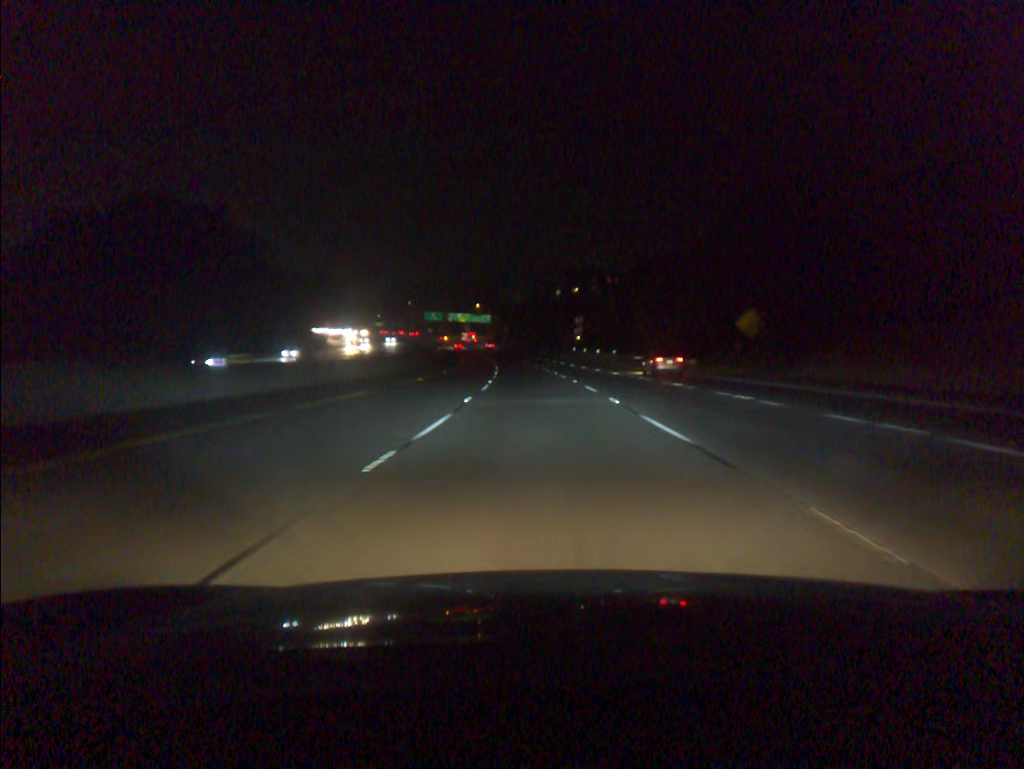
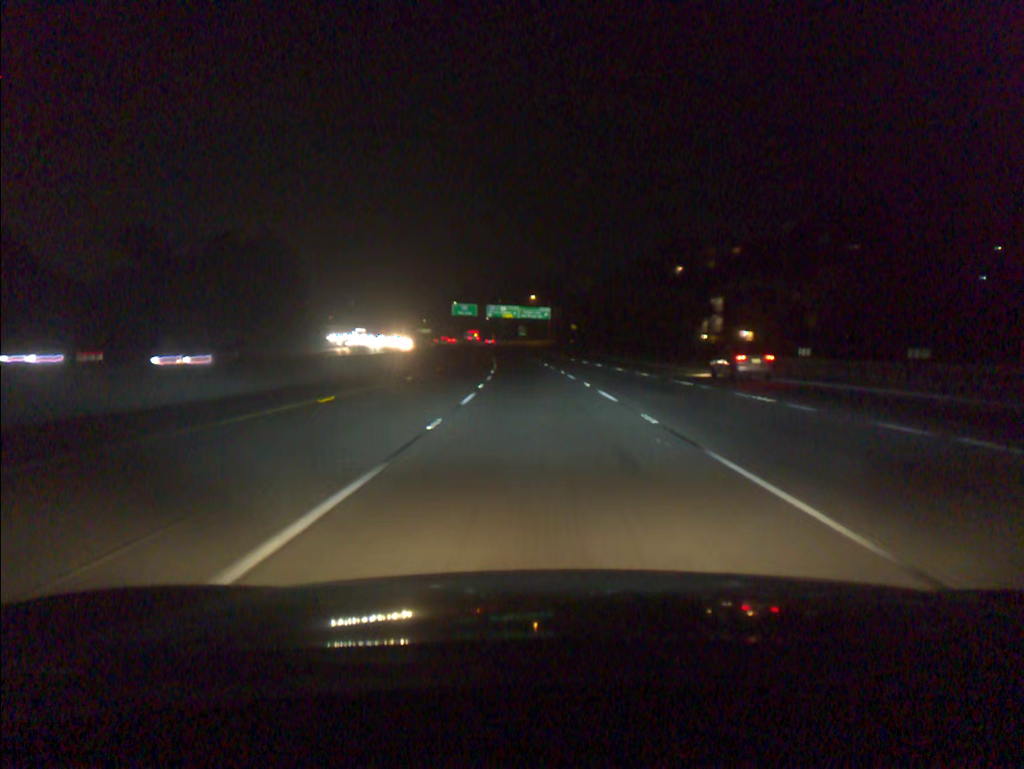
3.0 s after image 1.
(-4.0, +91.4) m; -5°
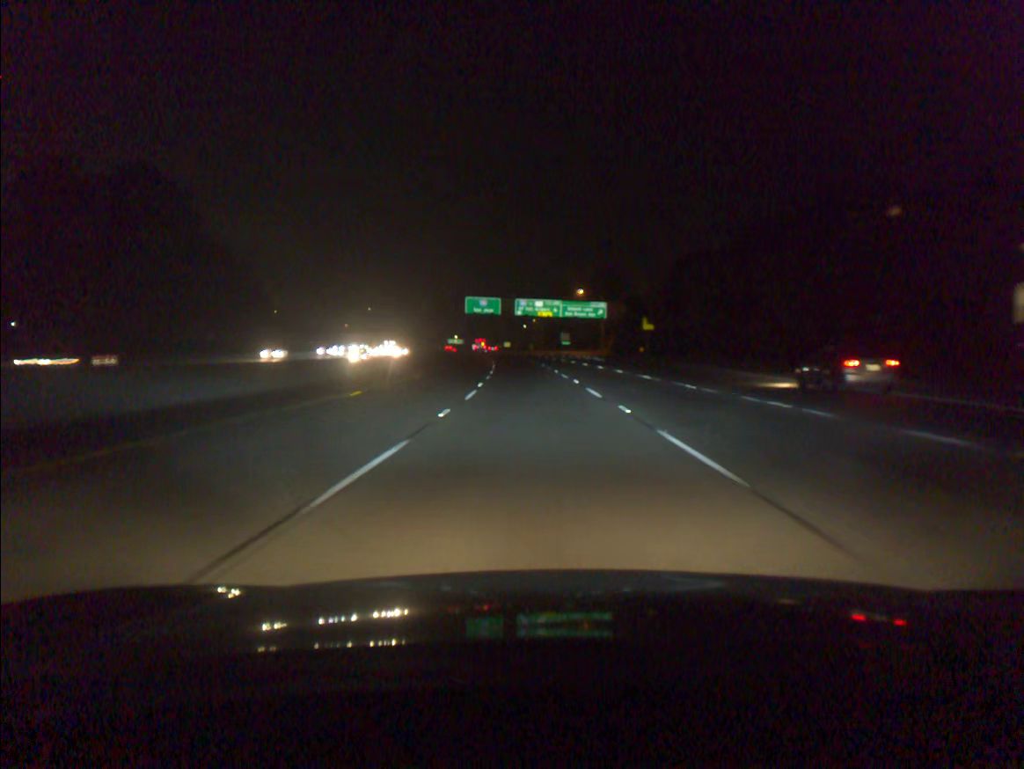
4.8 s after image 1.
(-1.4, +54.7) m; -3°
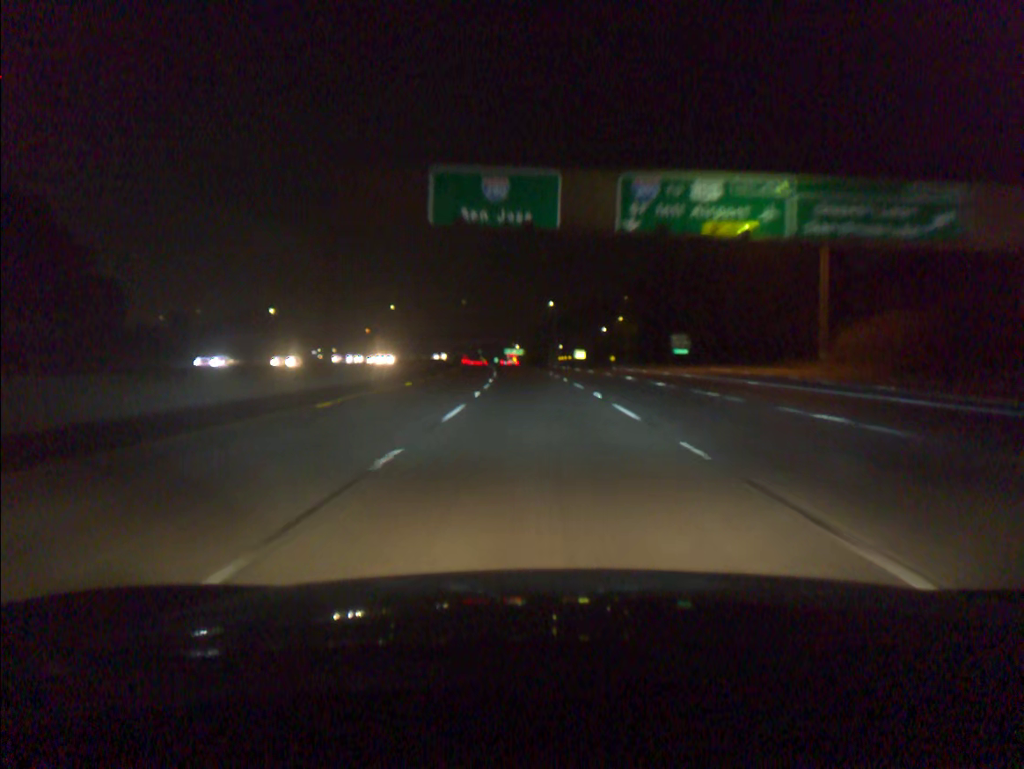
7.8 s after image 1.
(-4.3, +92.1) m; -5°
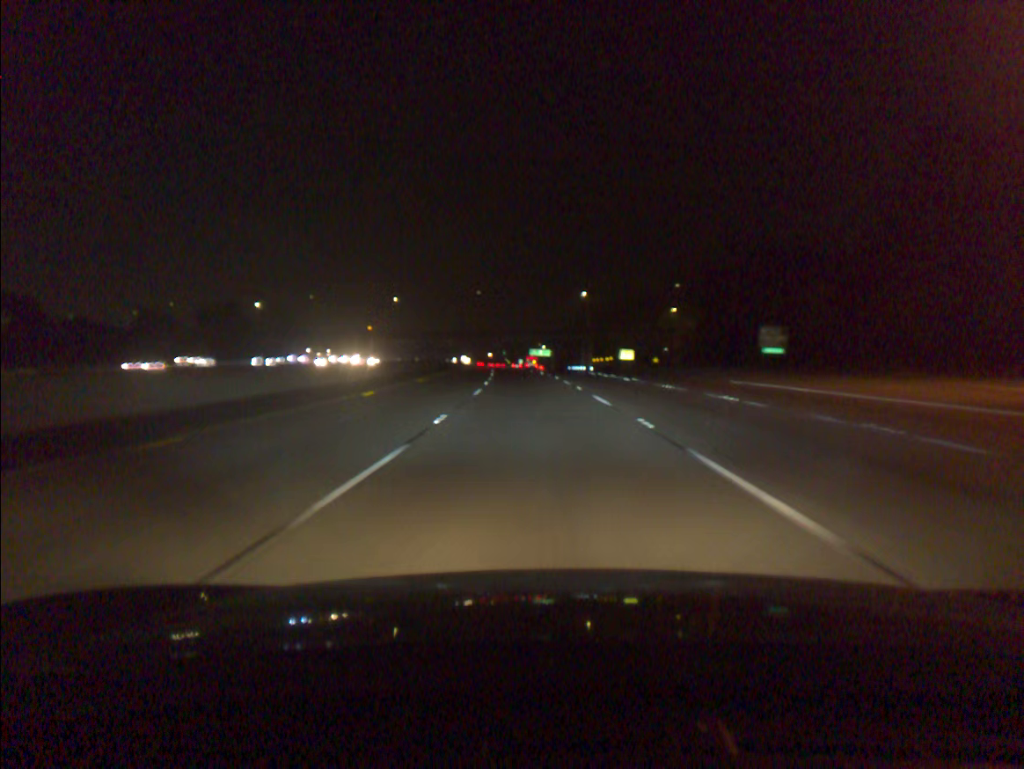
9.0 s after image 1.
(-0.7, +37.8) m; -2°
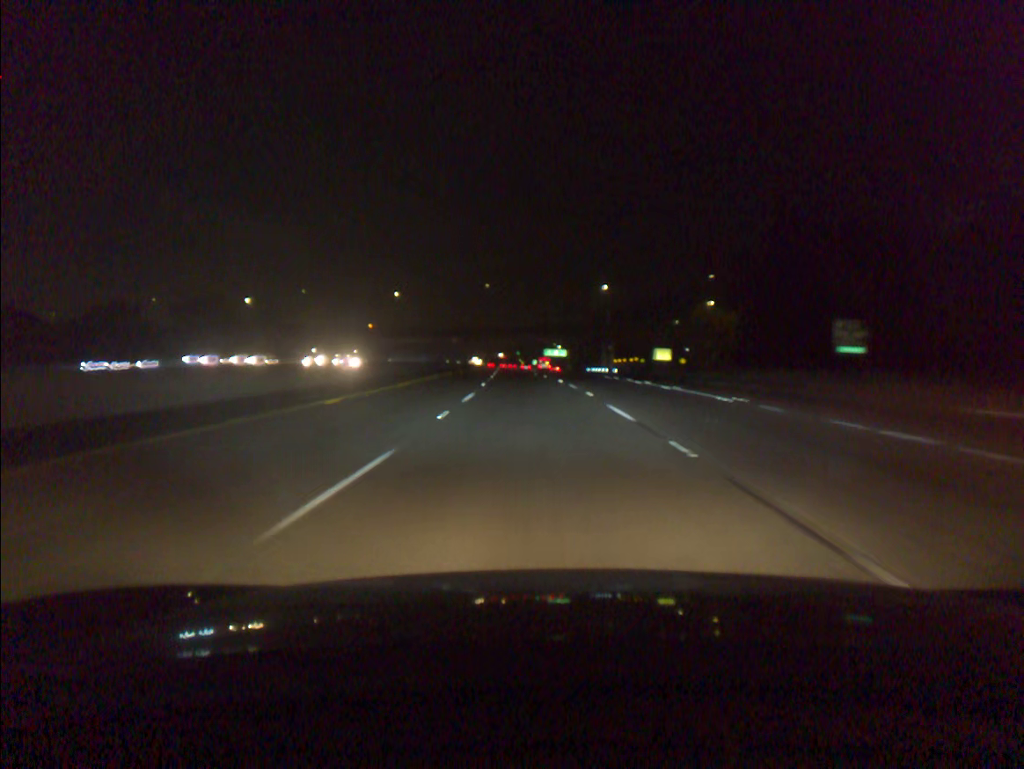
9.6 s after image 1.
(-0.2, +19.1) m; -1°
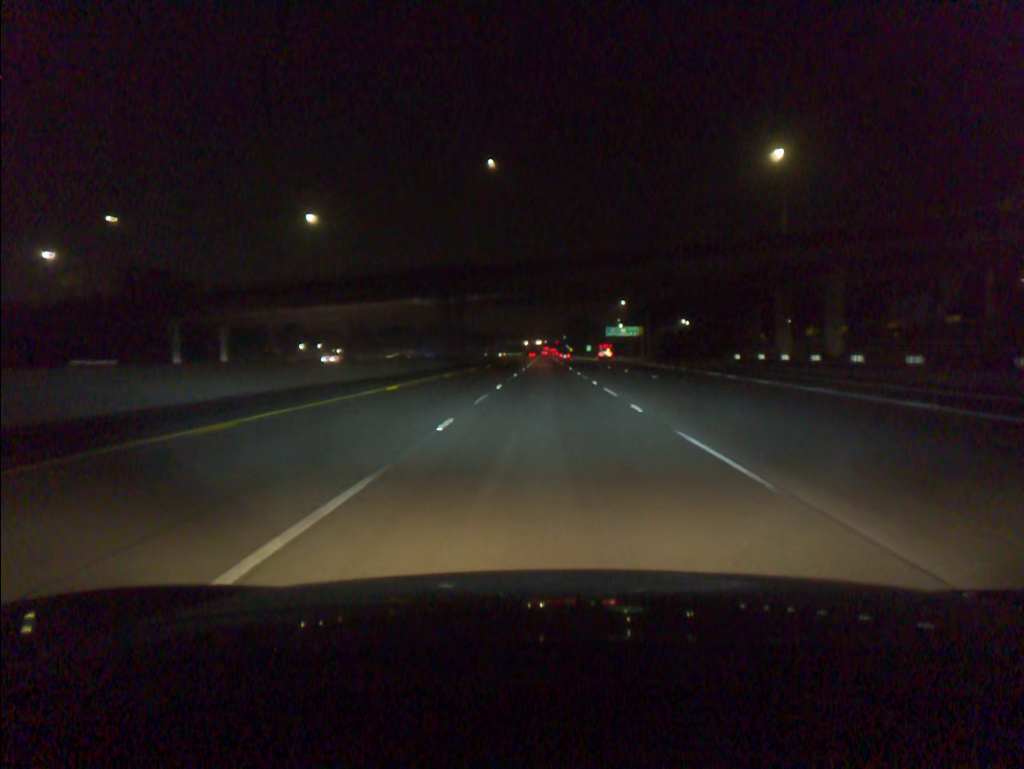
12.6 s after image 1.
(-3.9, +96.8) m; -3°
